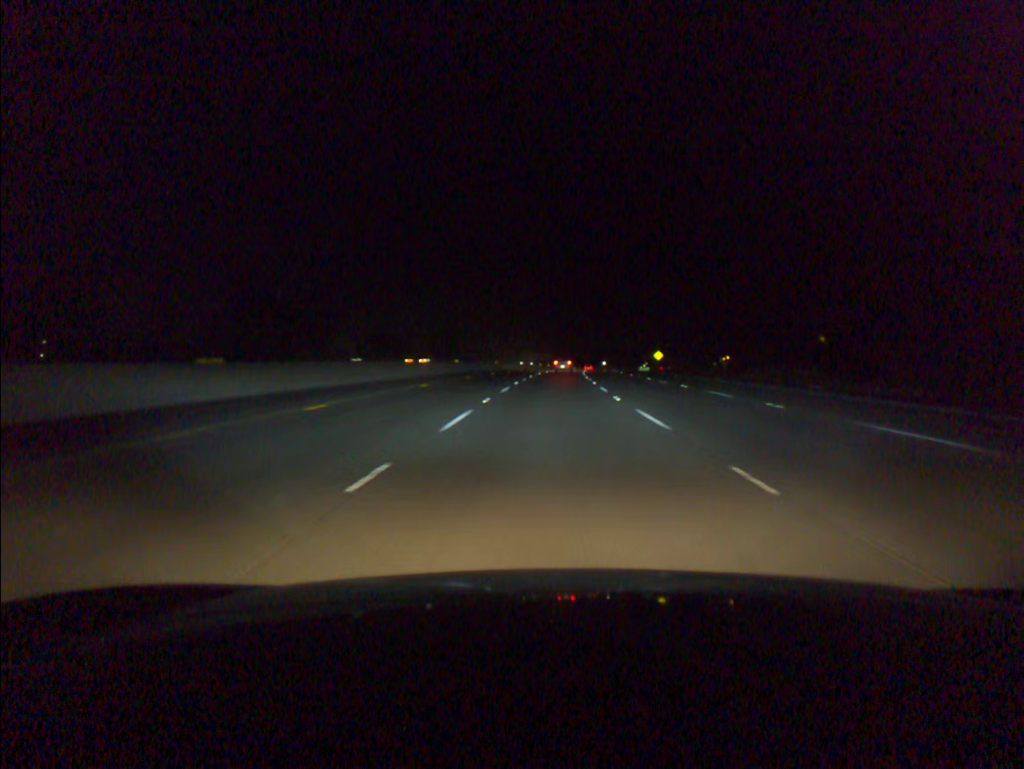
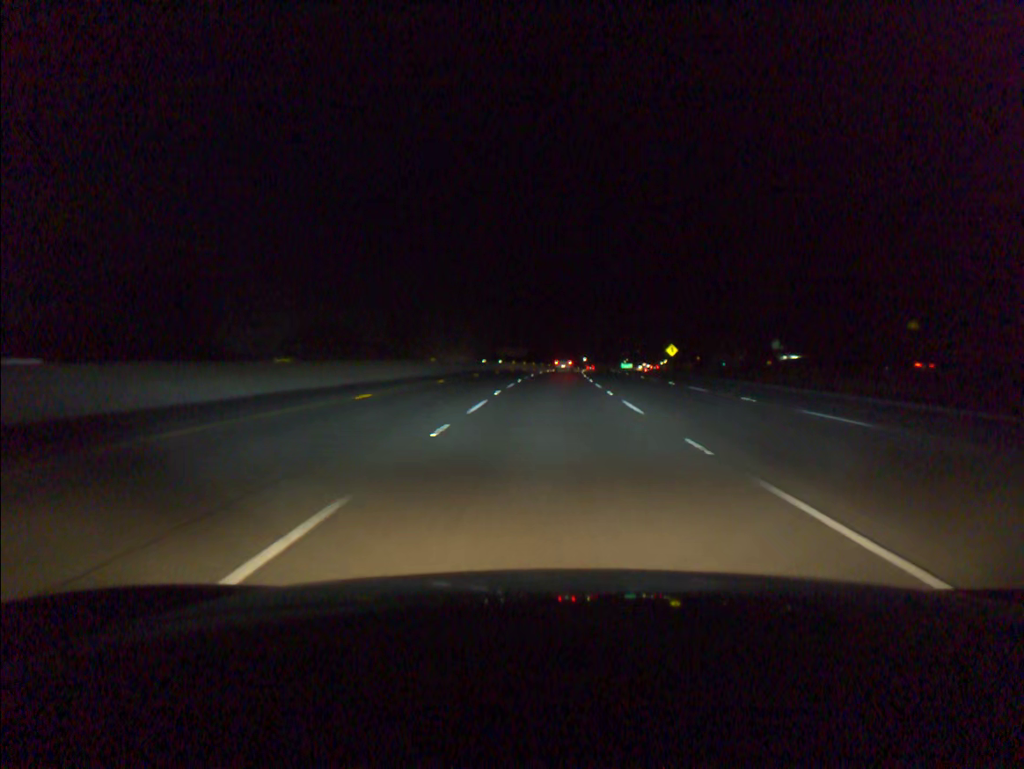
(+0.6, +39.2) m; +2°
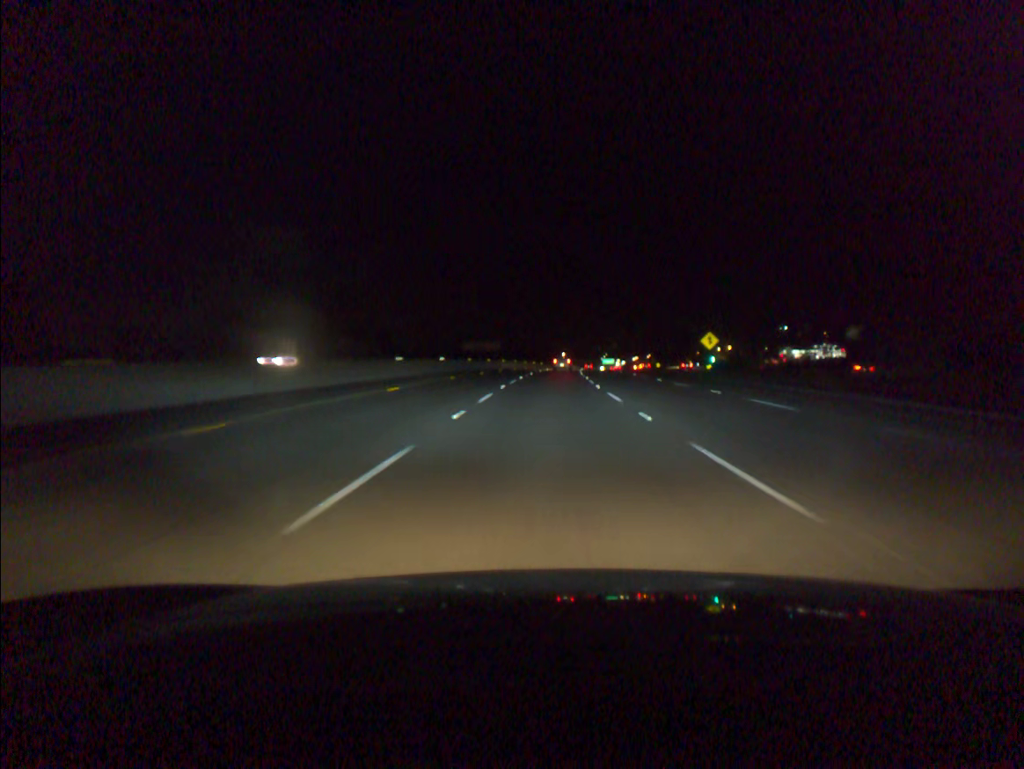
(+0.6, +39.2) m; +2°
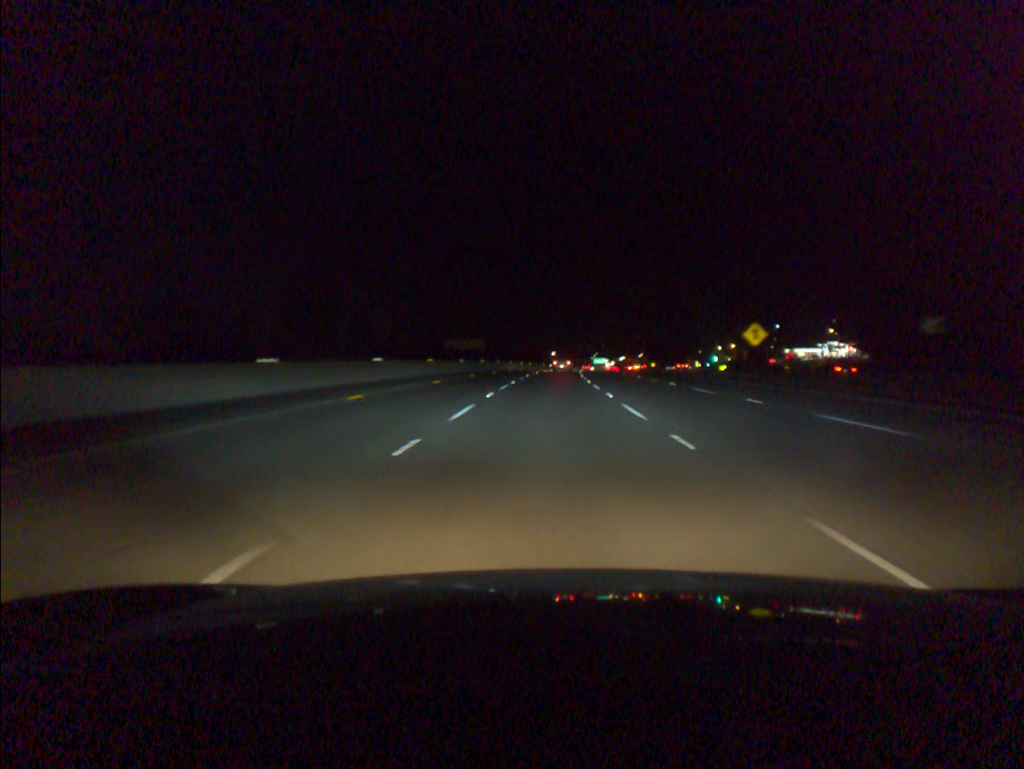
(+0.1, +19.6) m; +1°
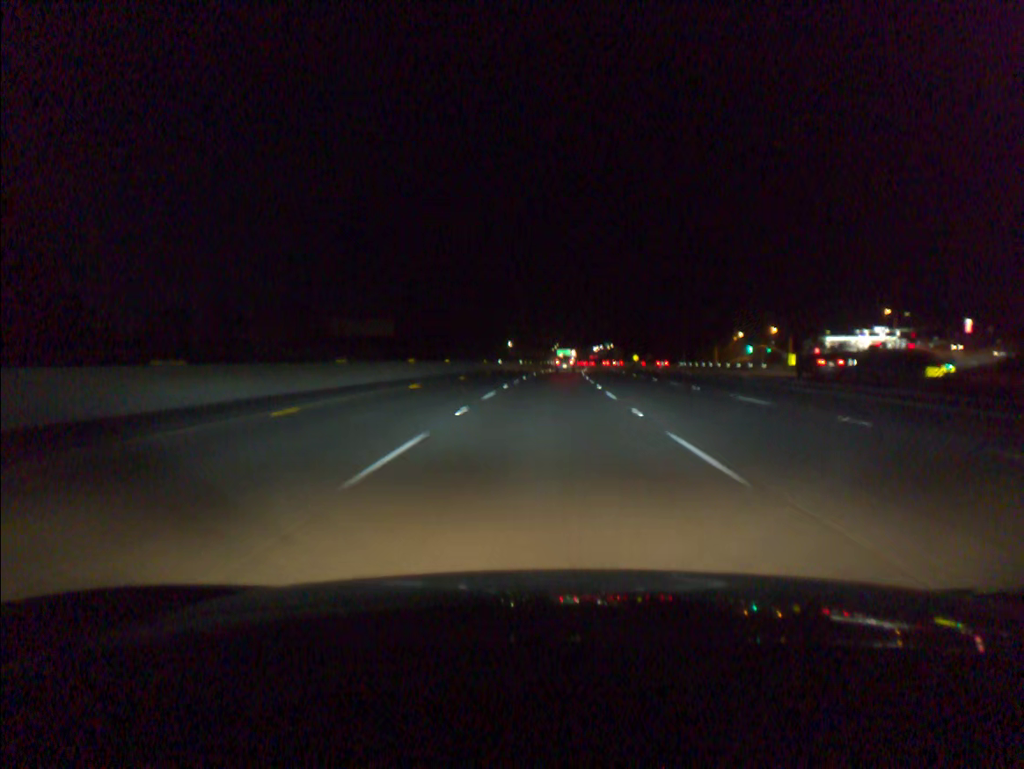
(+2.0, +78.5) m; +3°
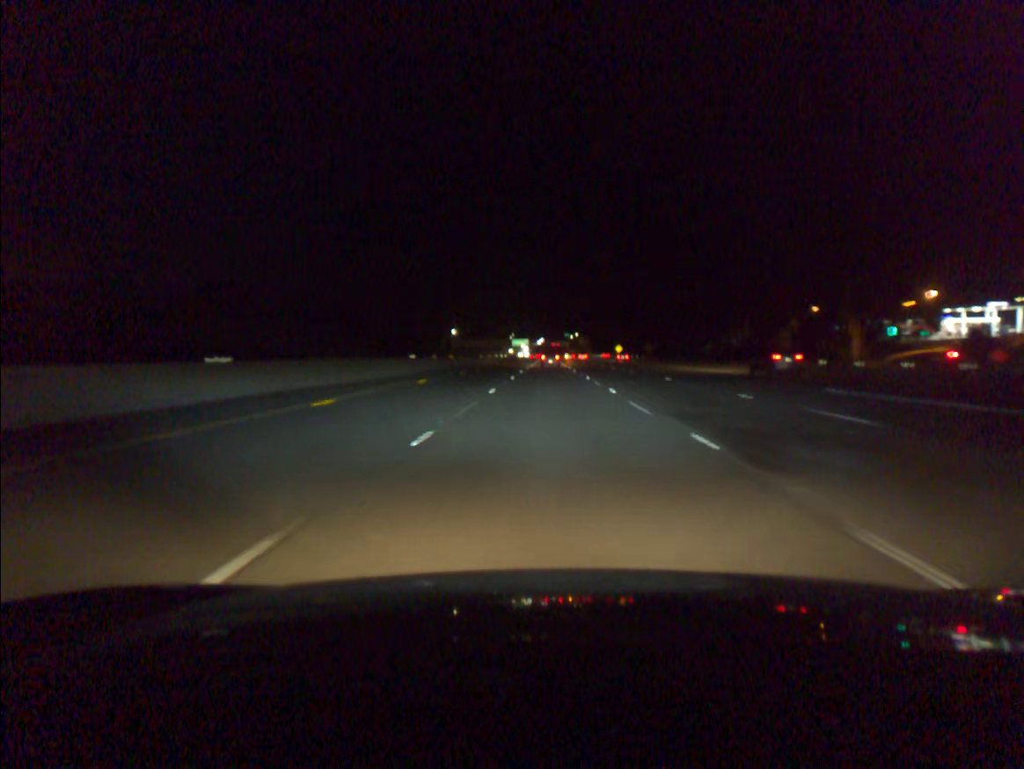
(+2.1, +78.5) m; +3°
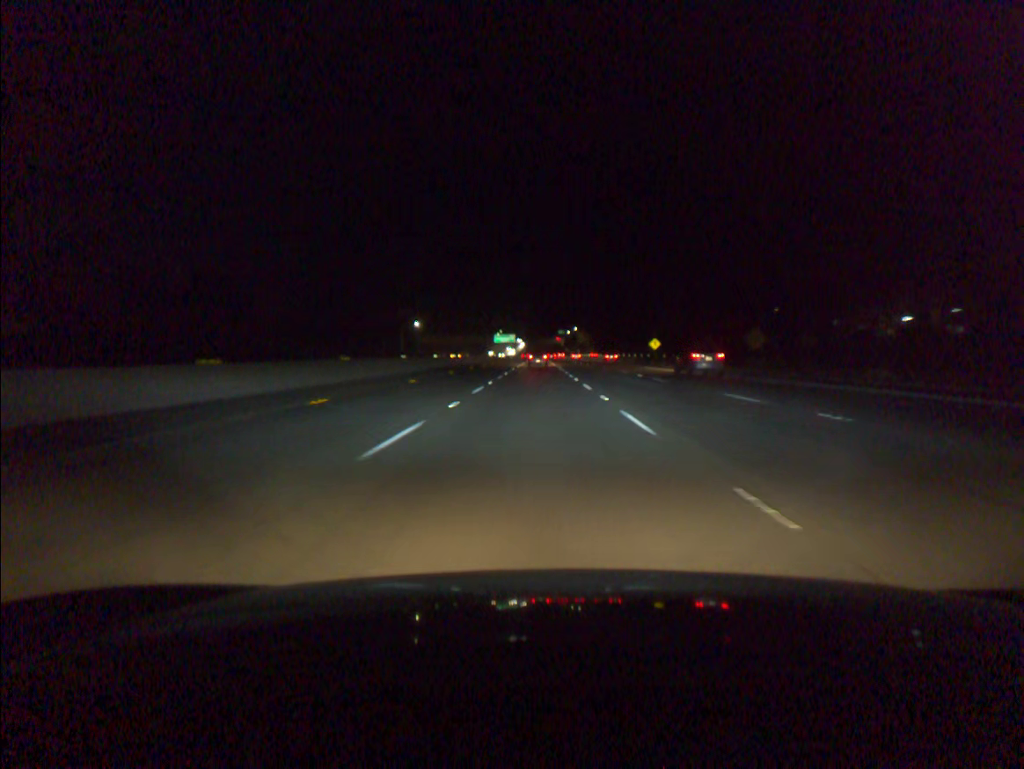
(+0.9, +78.3) m; +1°
